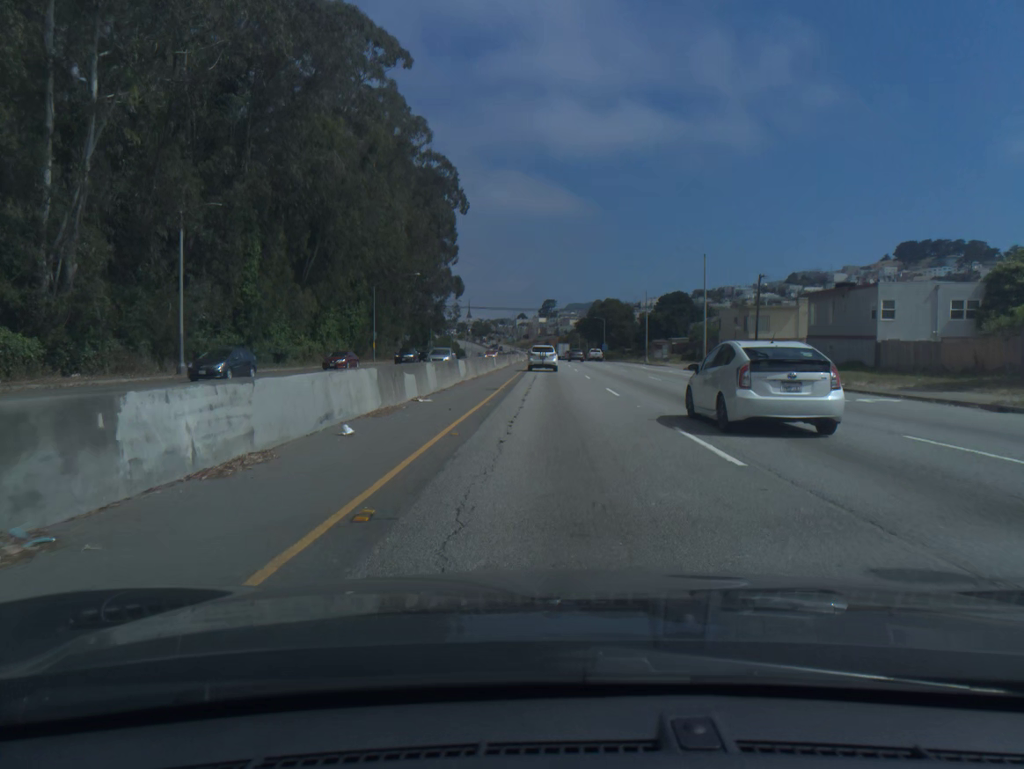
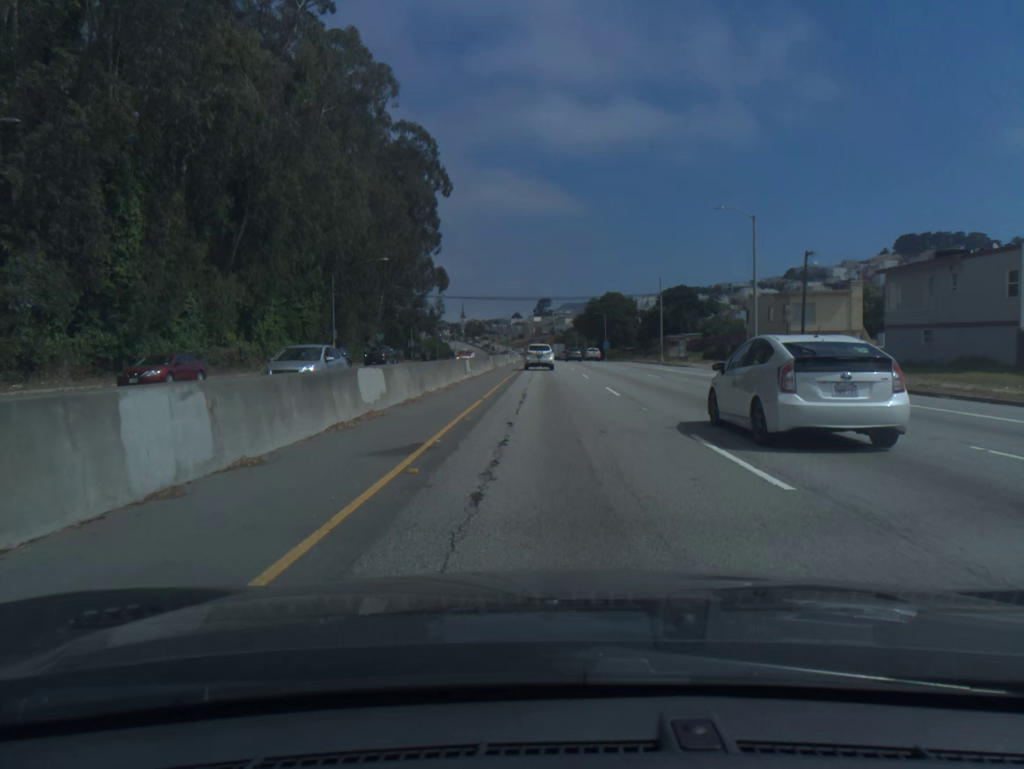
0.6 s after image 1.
(+0.1, +16.4) m; 0°
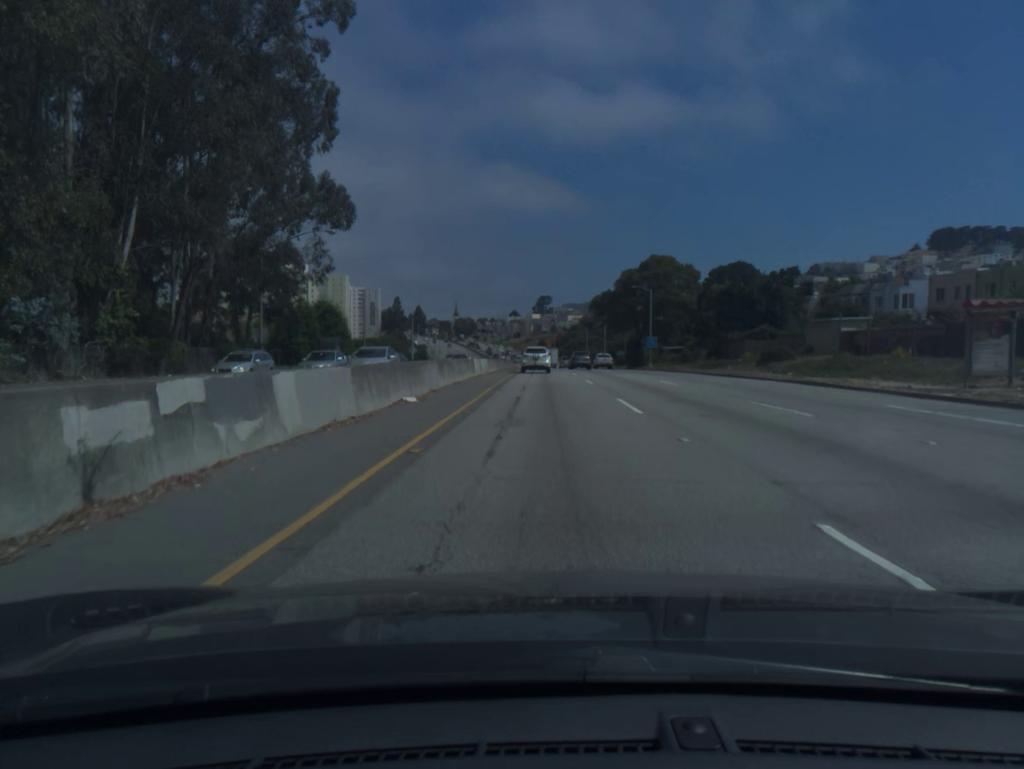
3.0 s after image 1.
(+0.2, +64.9) m; 0°
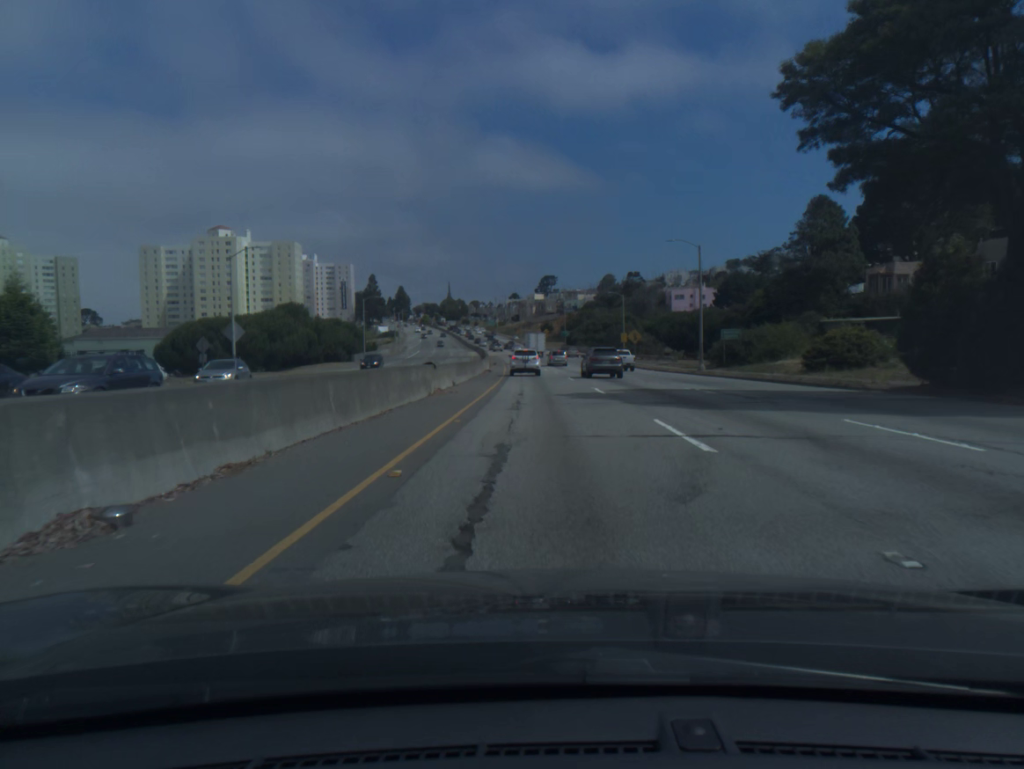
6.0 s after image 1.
(-0.1, +80.2) m; 0°
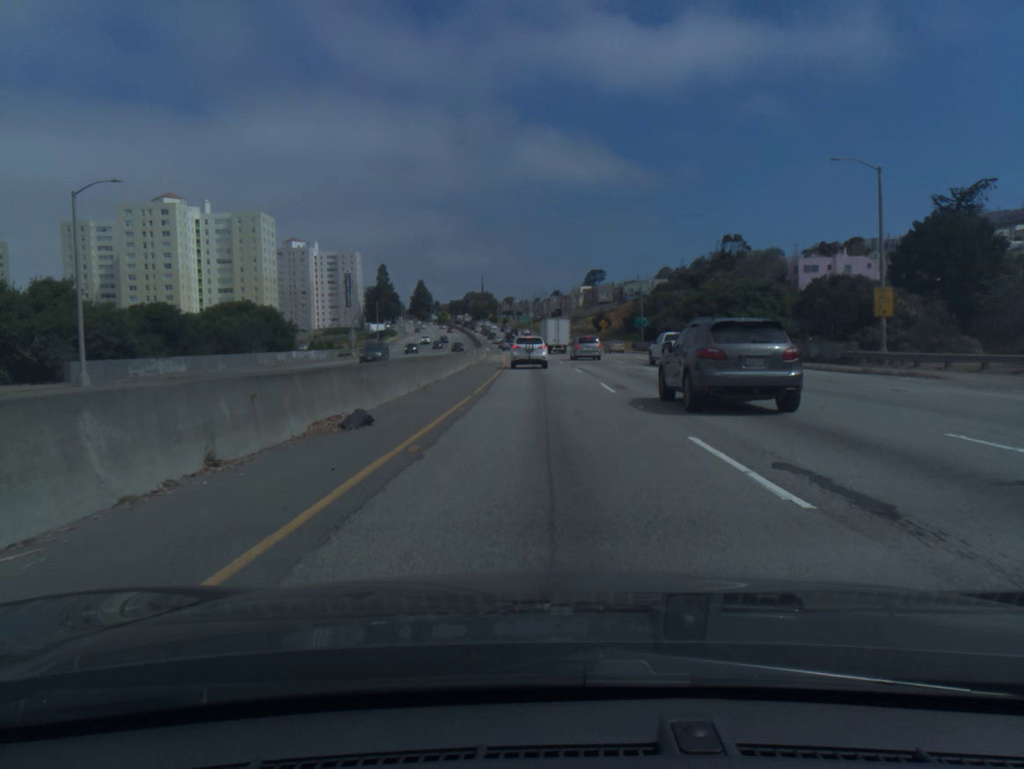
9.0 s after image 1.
(-1.7, +77.3) m; -3°
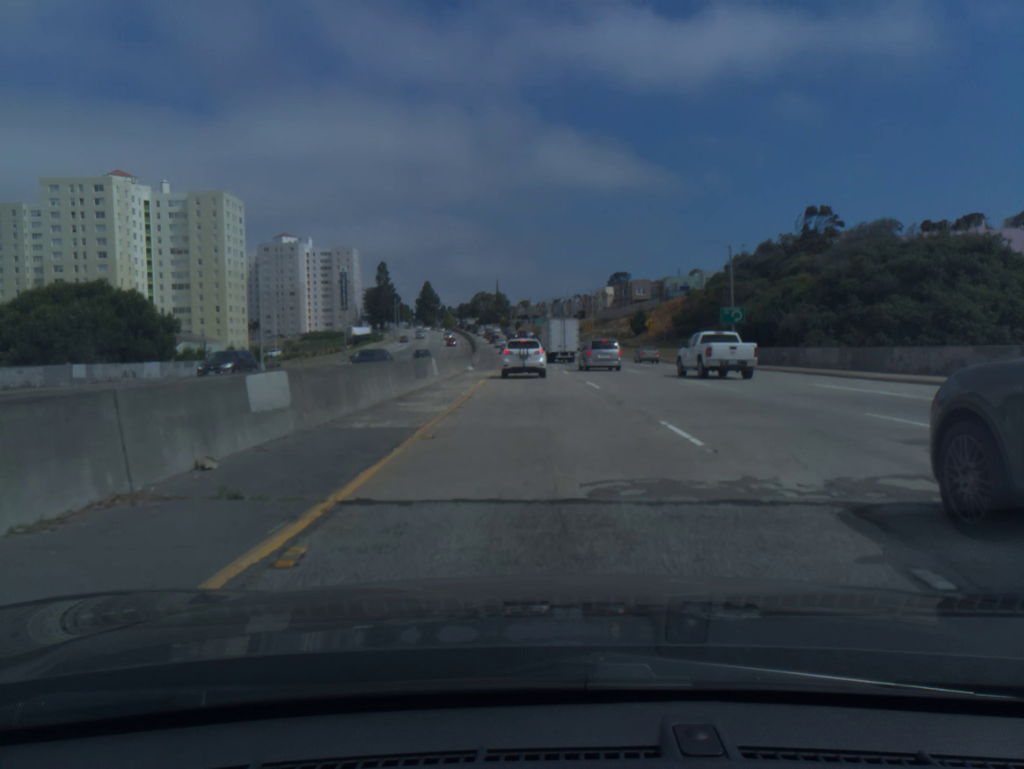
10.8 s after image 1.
(-0.5, +40.8) m; -1°
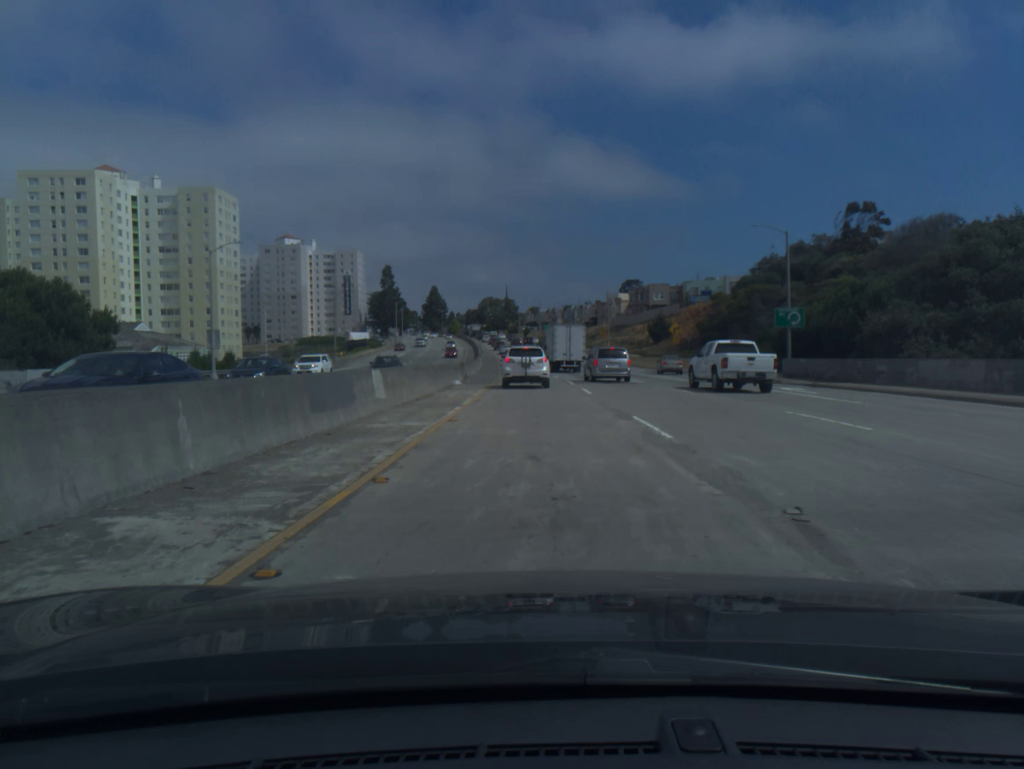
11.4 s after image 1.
(-0.1, +12.1) m; -1°
